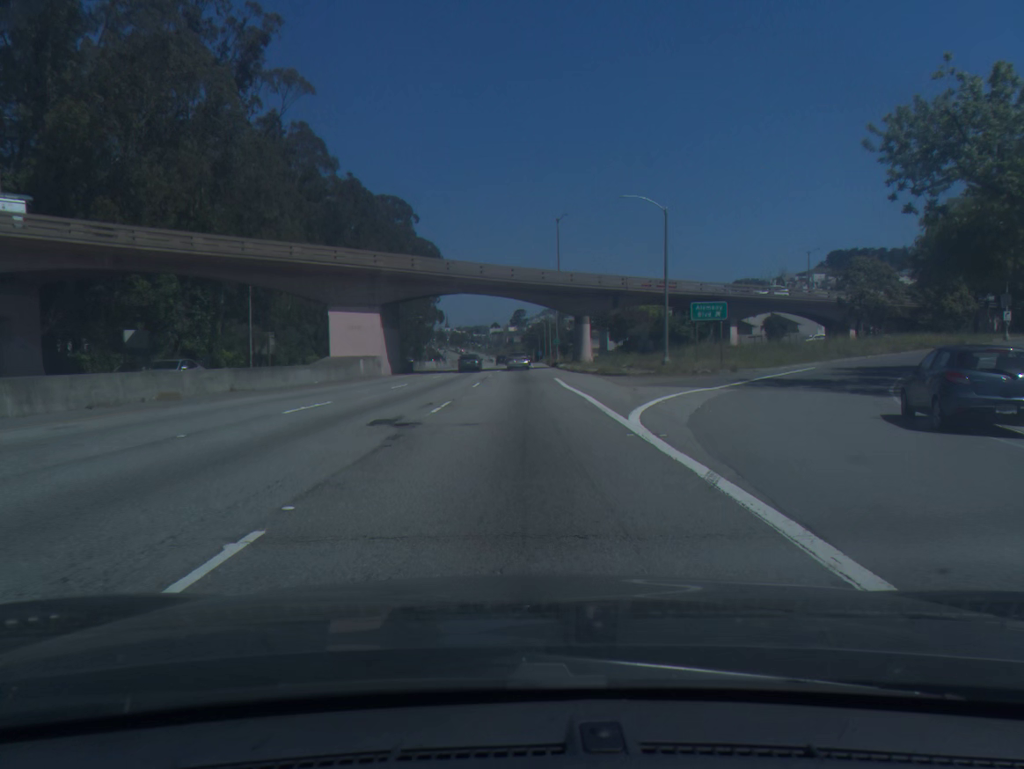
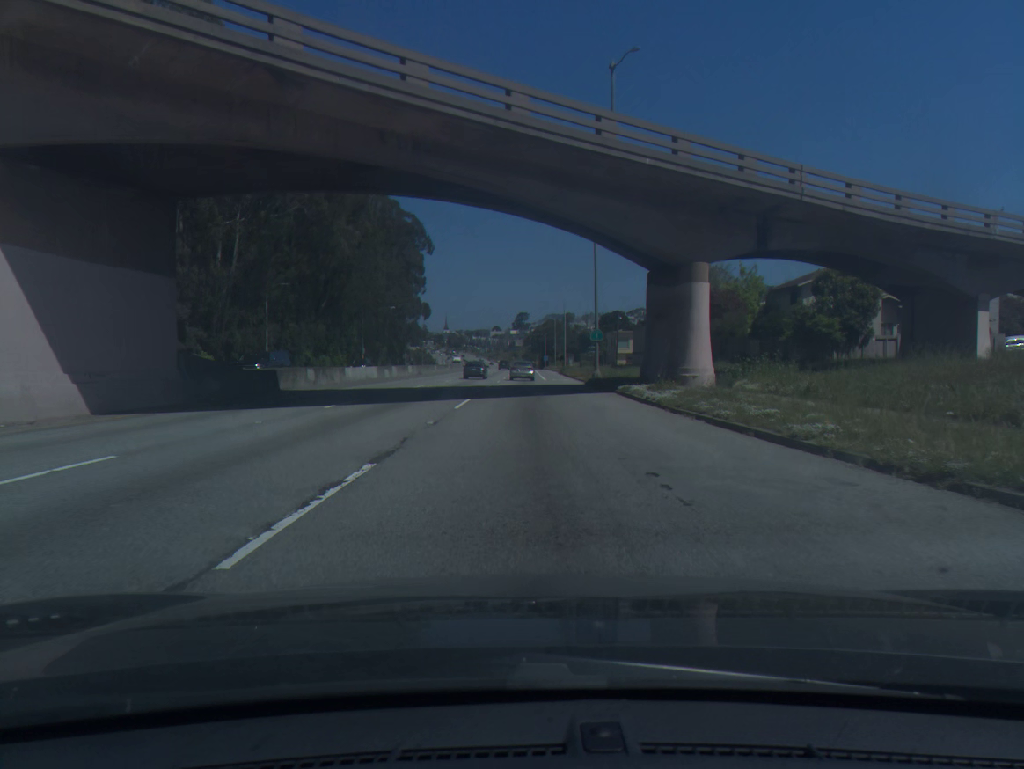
(-0.1, +41.4) m; 0°
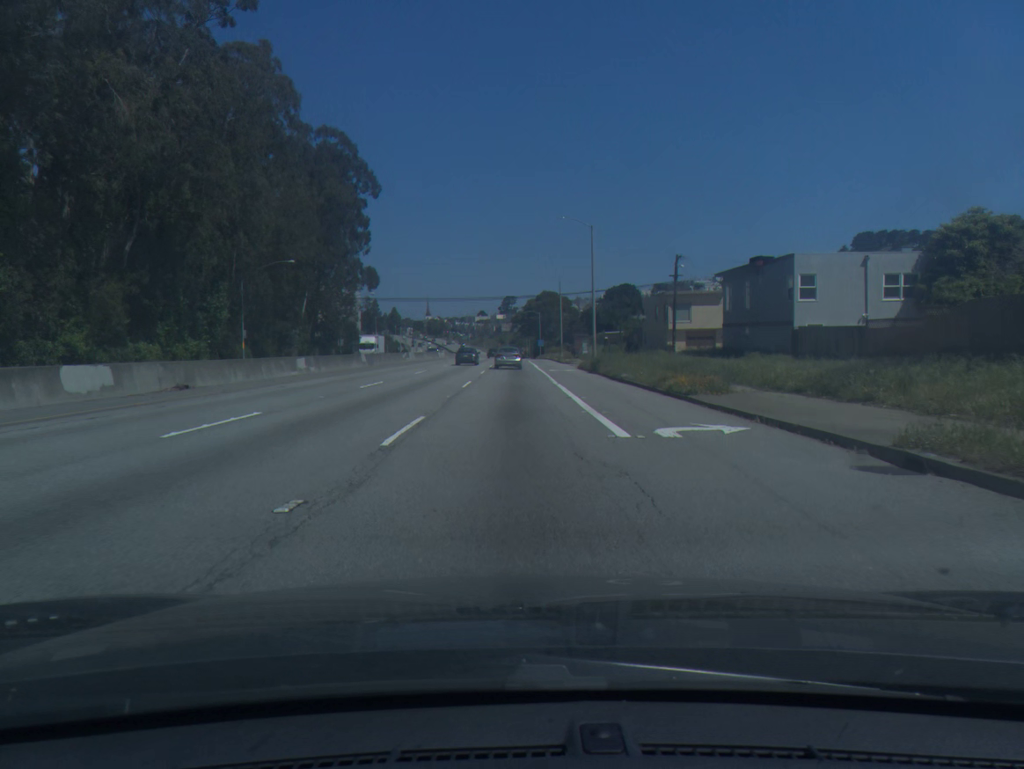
(+0.5, +53.0) m; +1°
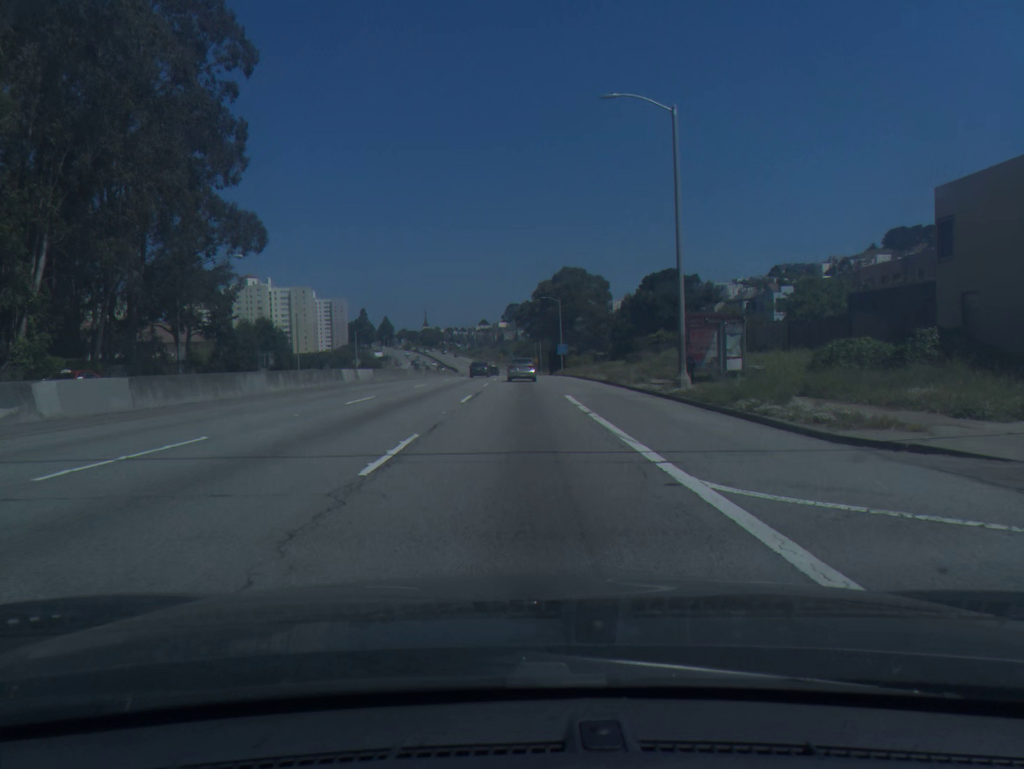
(-0.6, +62.2) m; -1°
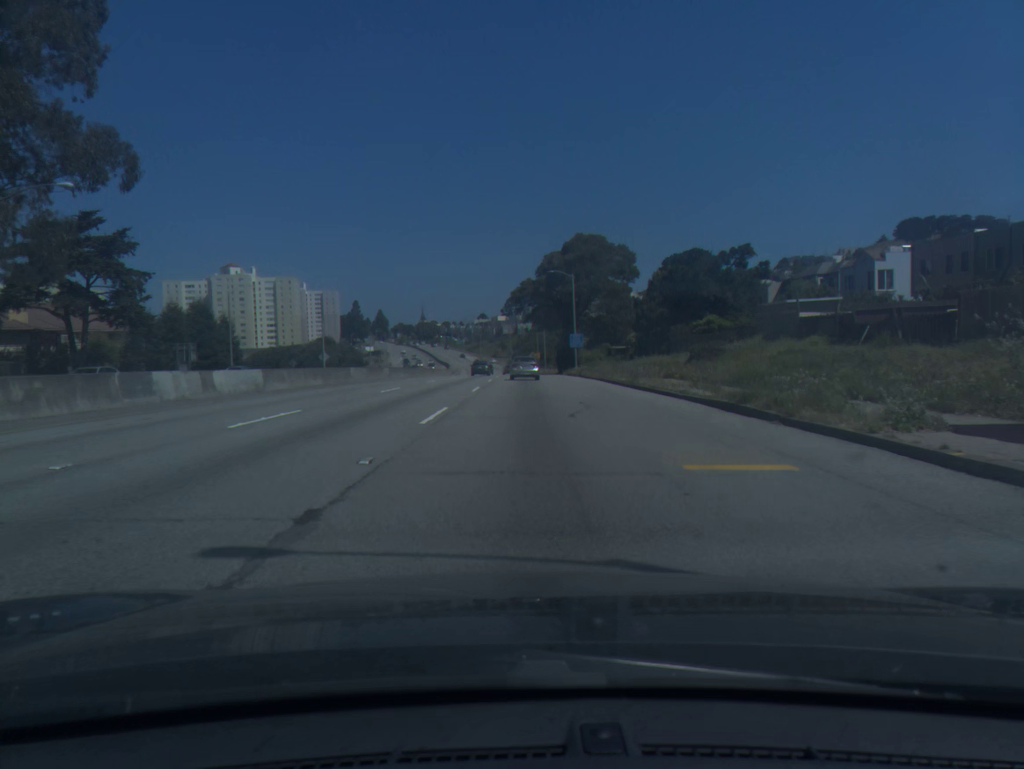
(+0.1, +24.2) m; 0°
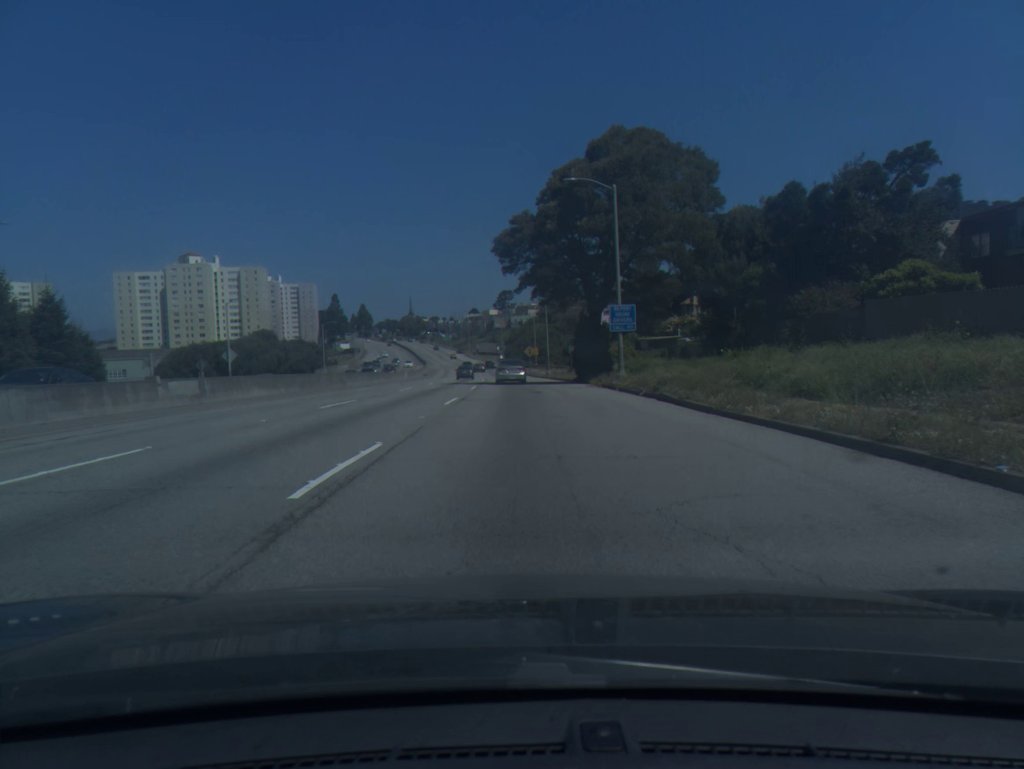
(+0.2, +36.0) m; 0°
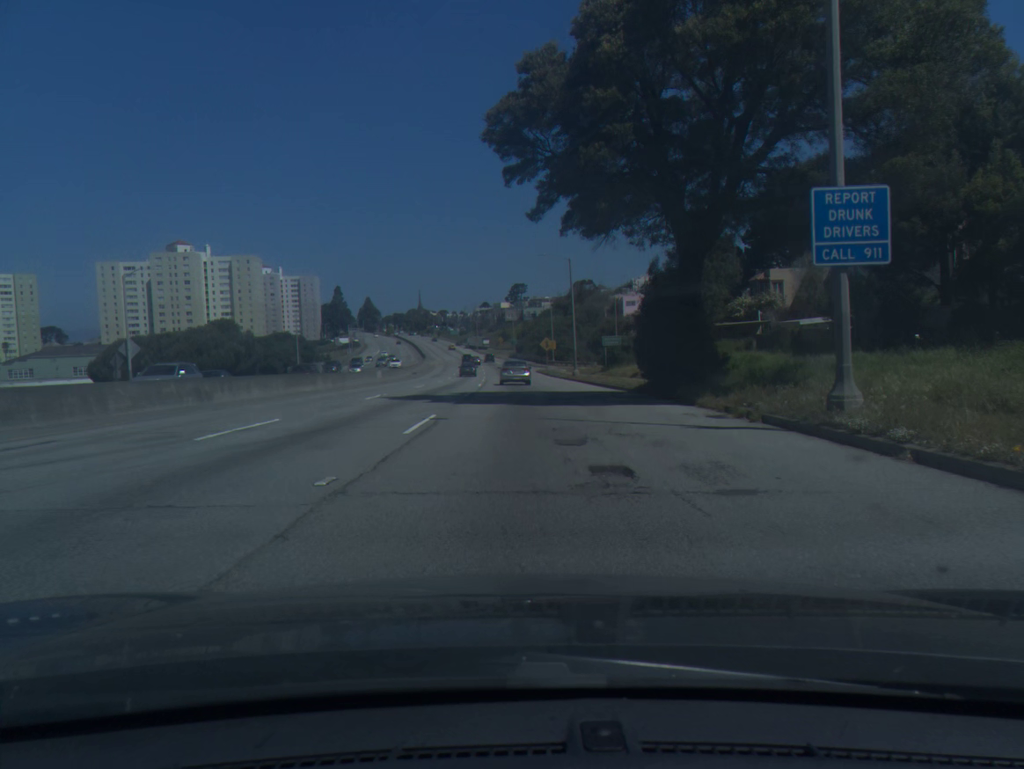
(-0.2, +24.0) m; -1°
